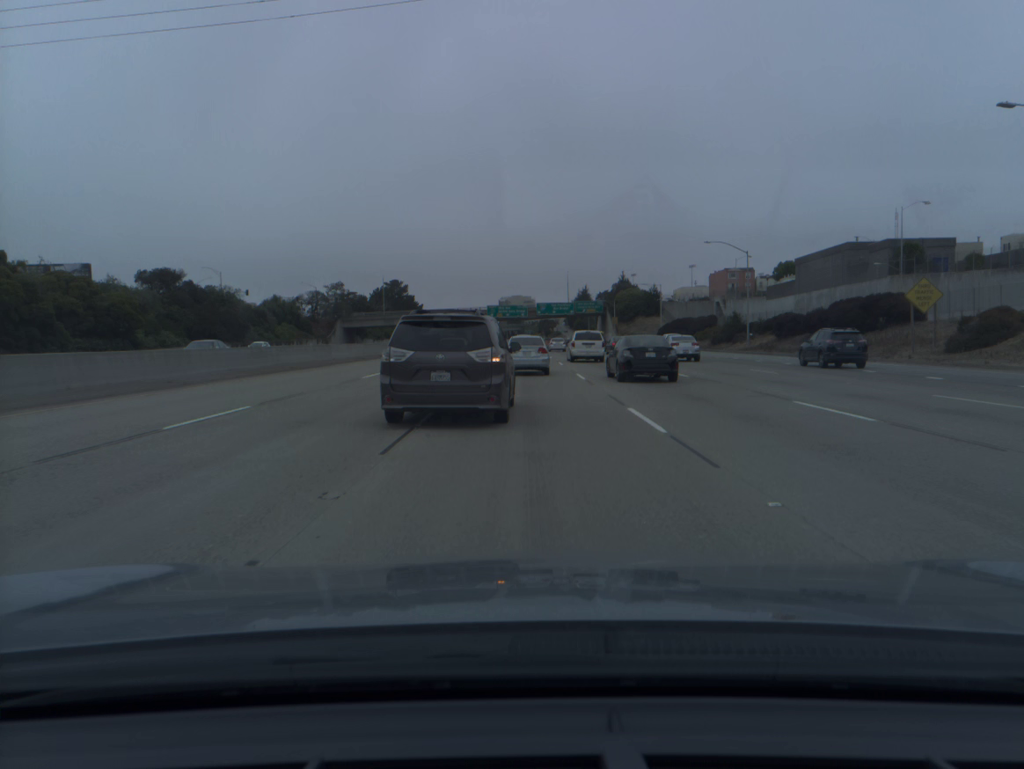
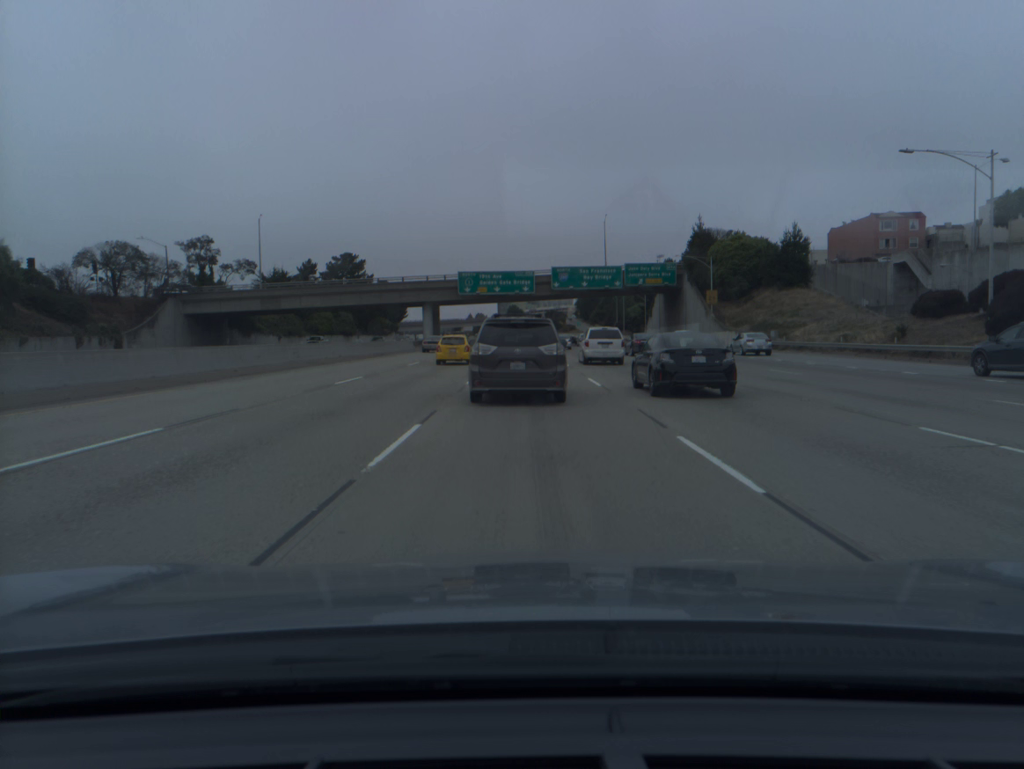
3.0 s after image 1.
(-0.2, +89.4) m; 0°
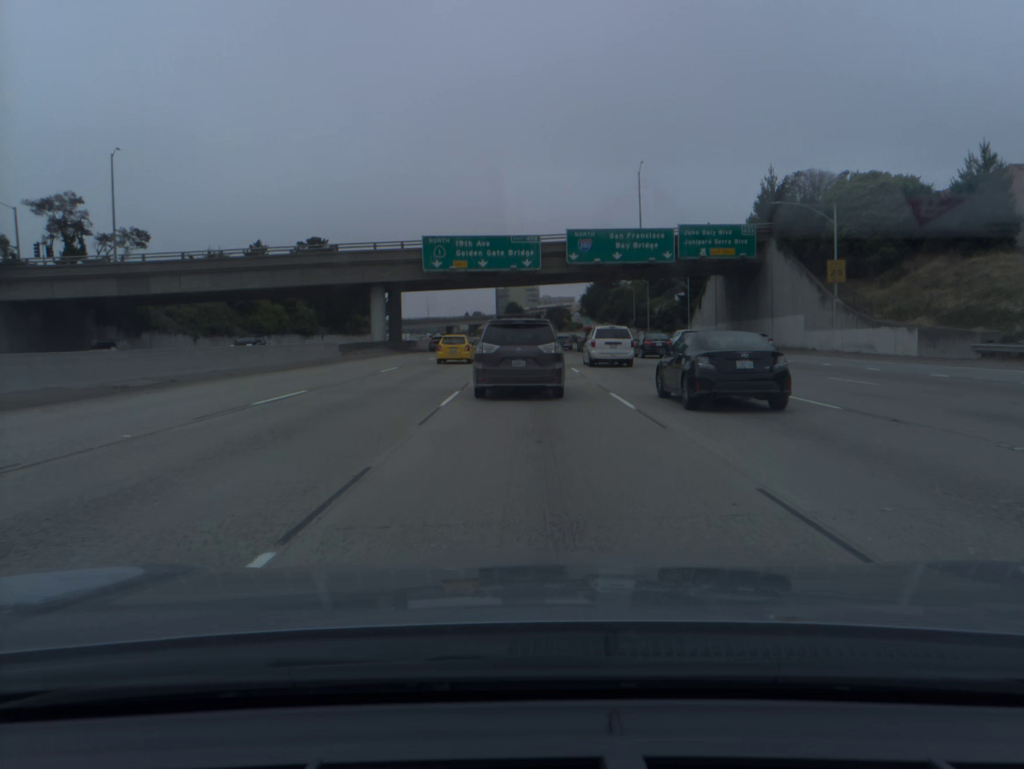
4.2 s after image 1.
(0.0, +35.2) m; 0°
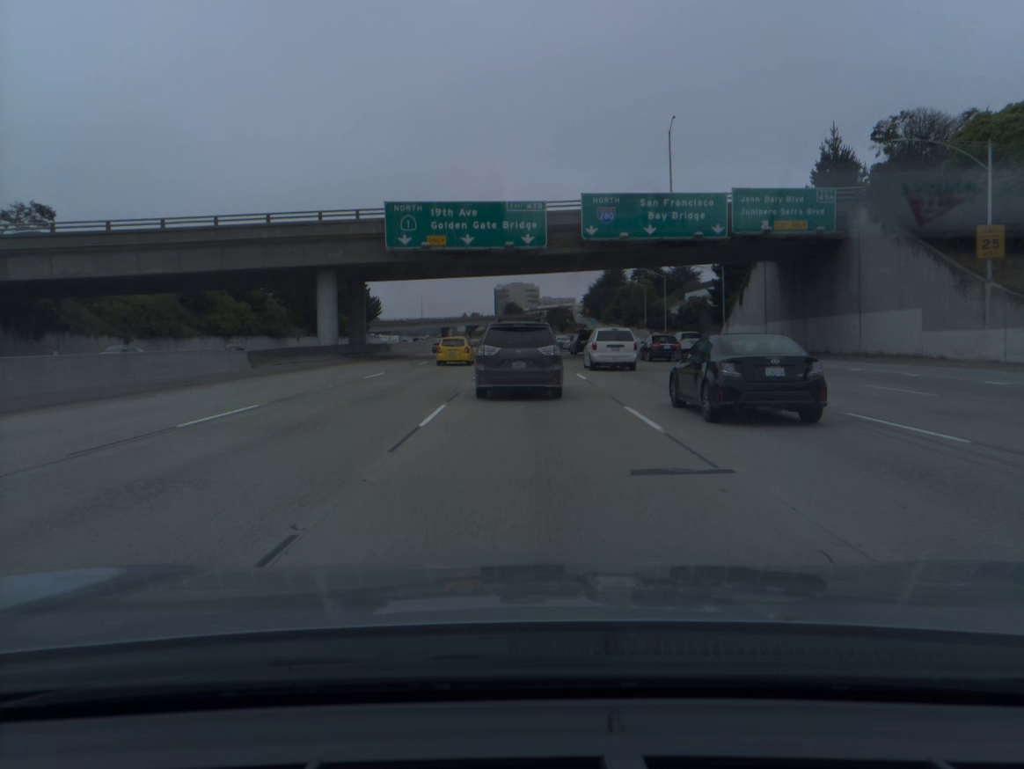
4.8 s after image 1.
(0.0, +17.4) m; 0°
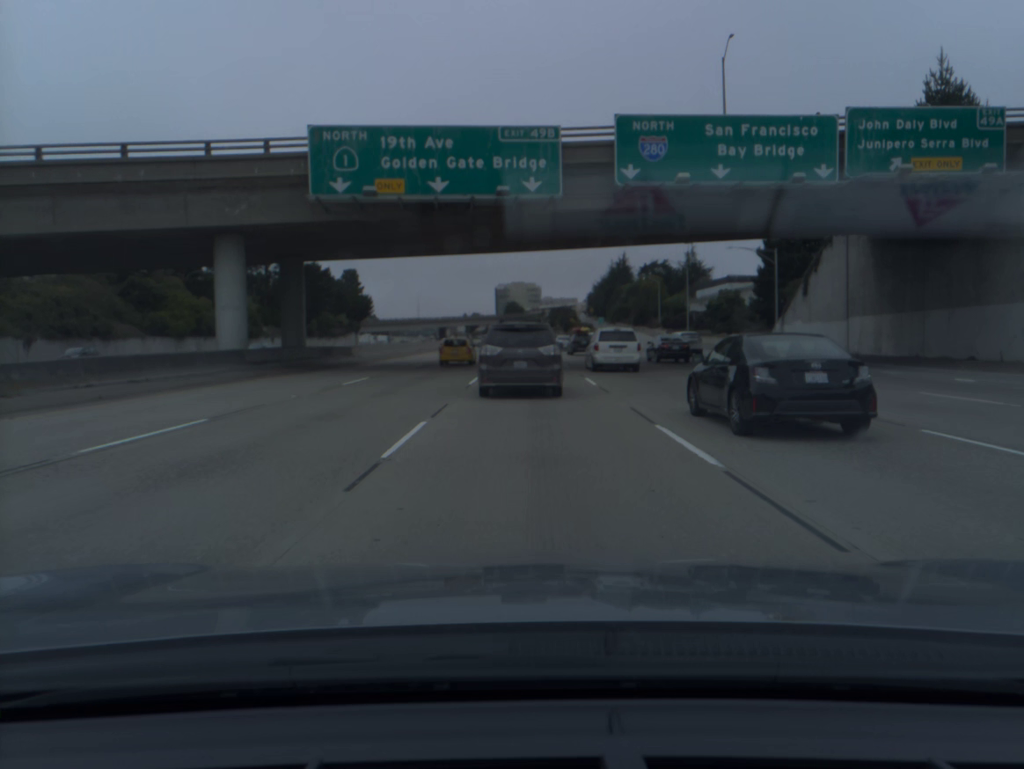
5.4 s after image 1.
(0.0, +17.5) m; 0°
